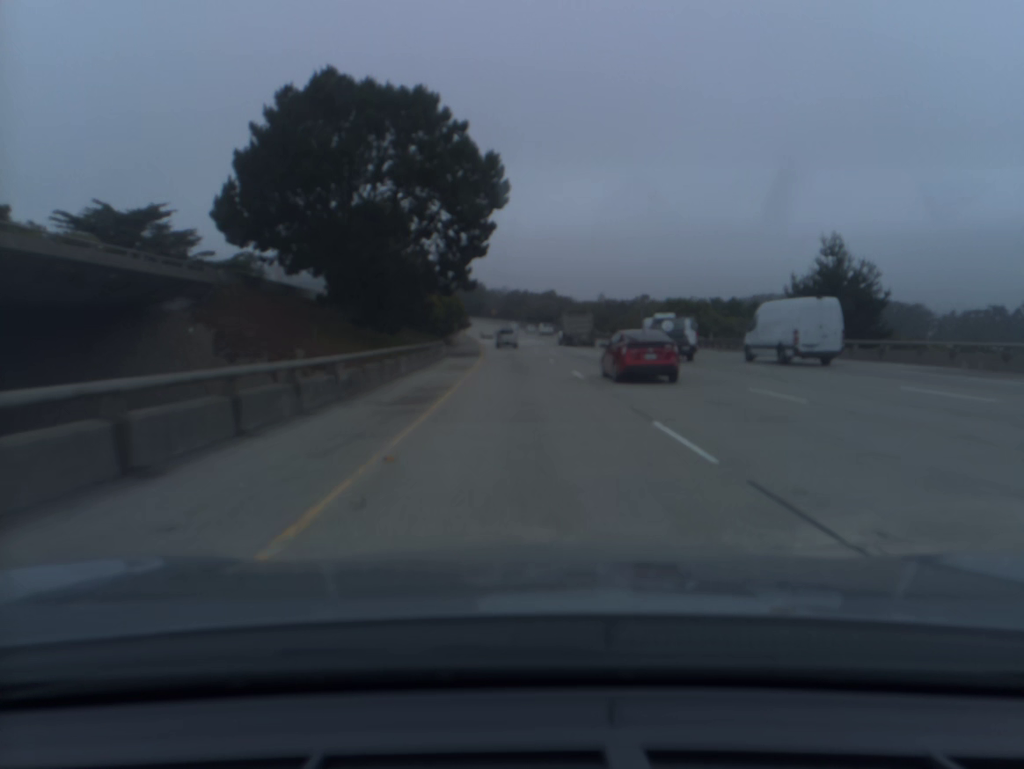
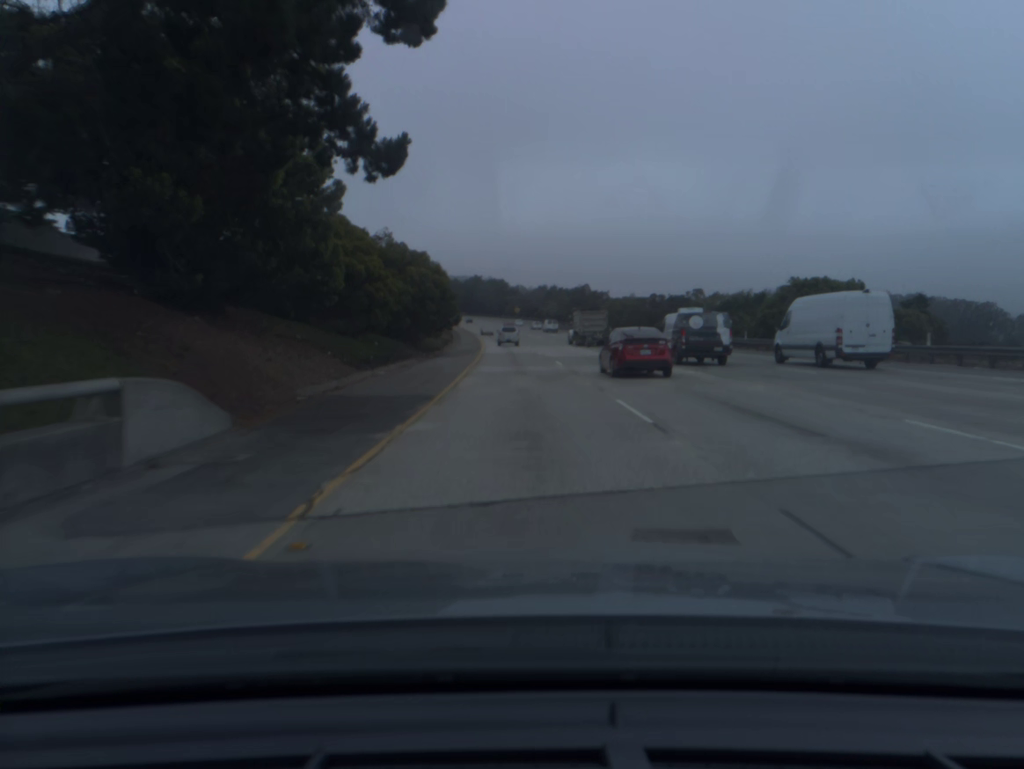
(-0.6, +37.9) m; -2°
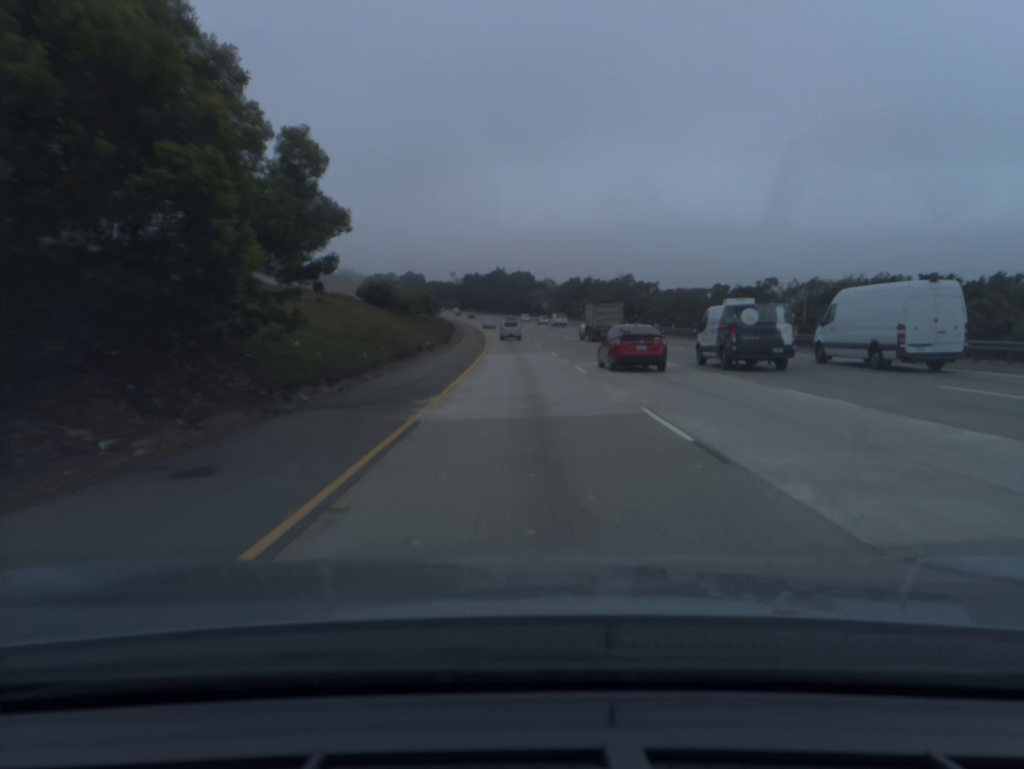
(-0.7, +38.2) m; -2°
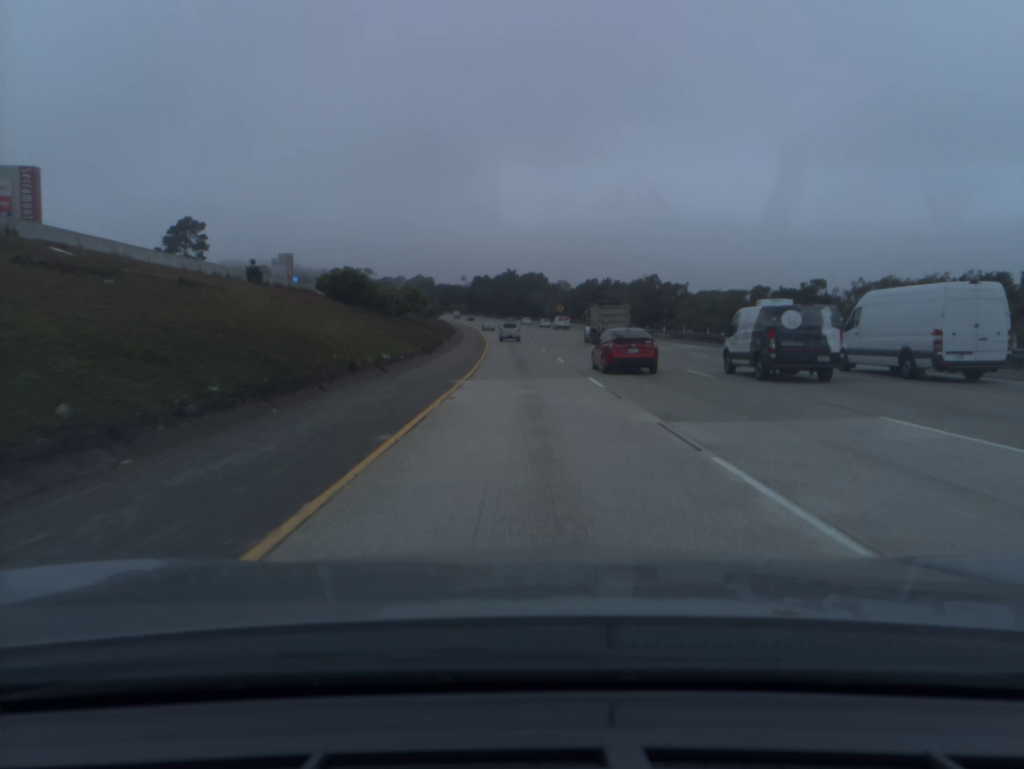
(-0.1, +19.2) m; -1°
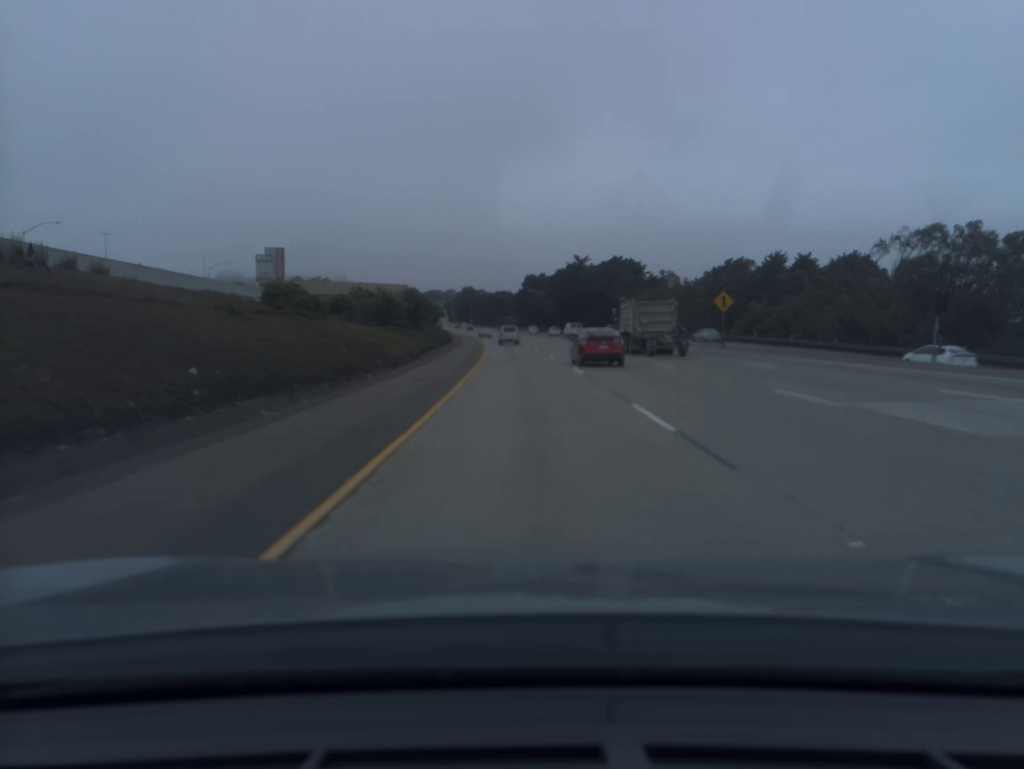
(-3.6, +96.2) m; -4°
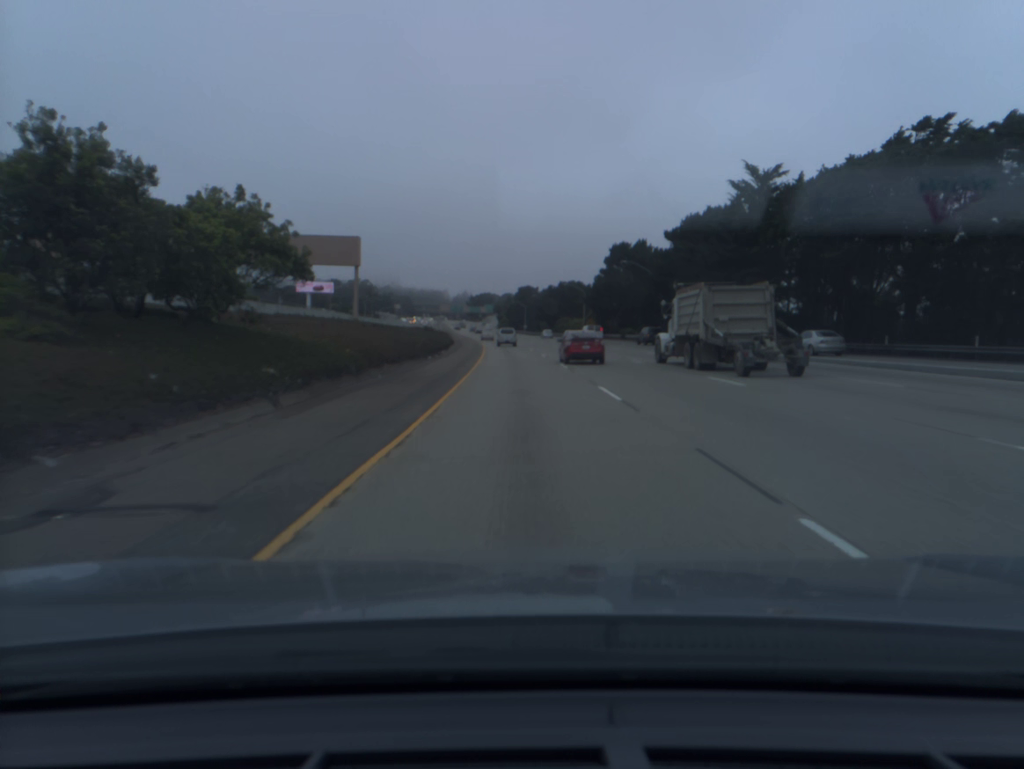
(-3.8, +96.2) m; -5°
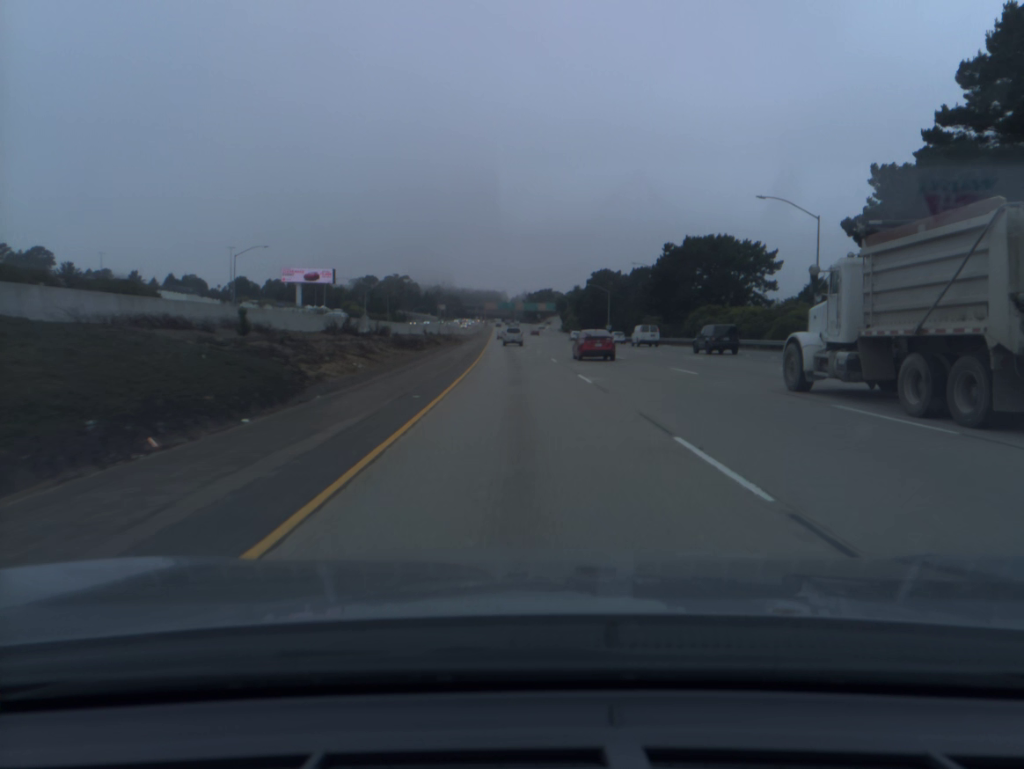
(-3.7, +96.6) m; -5°
